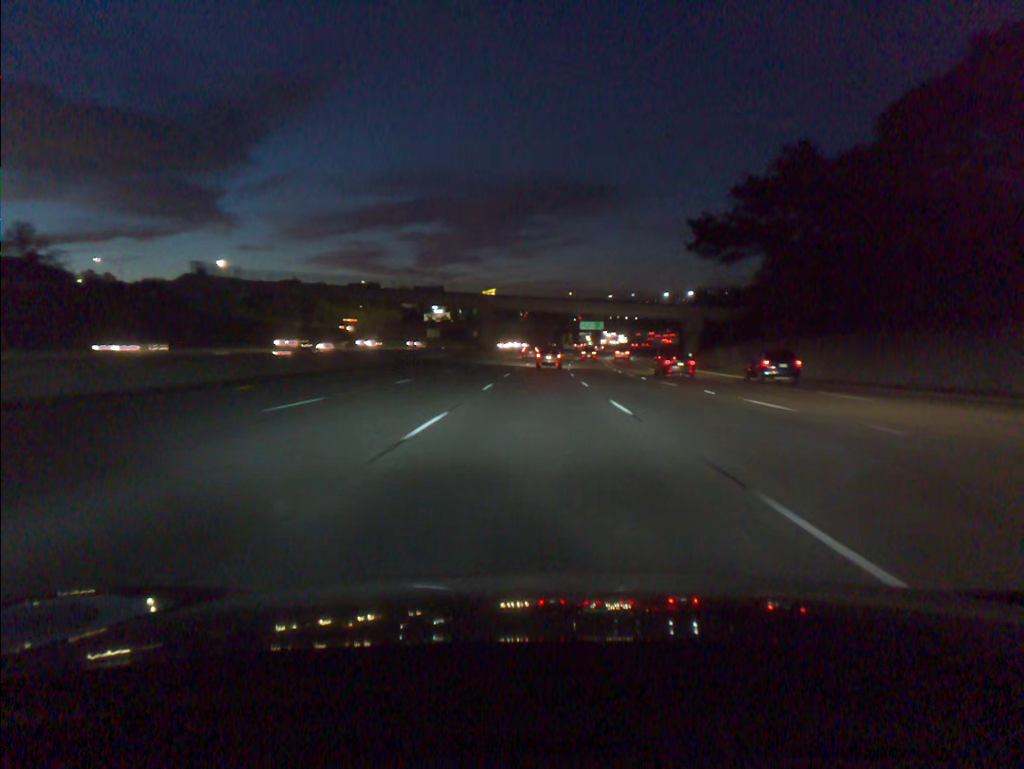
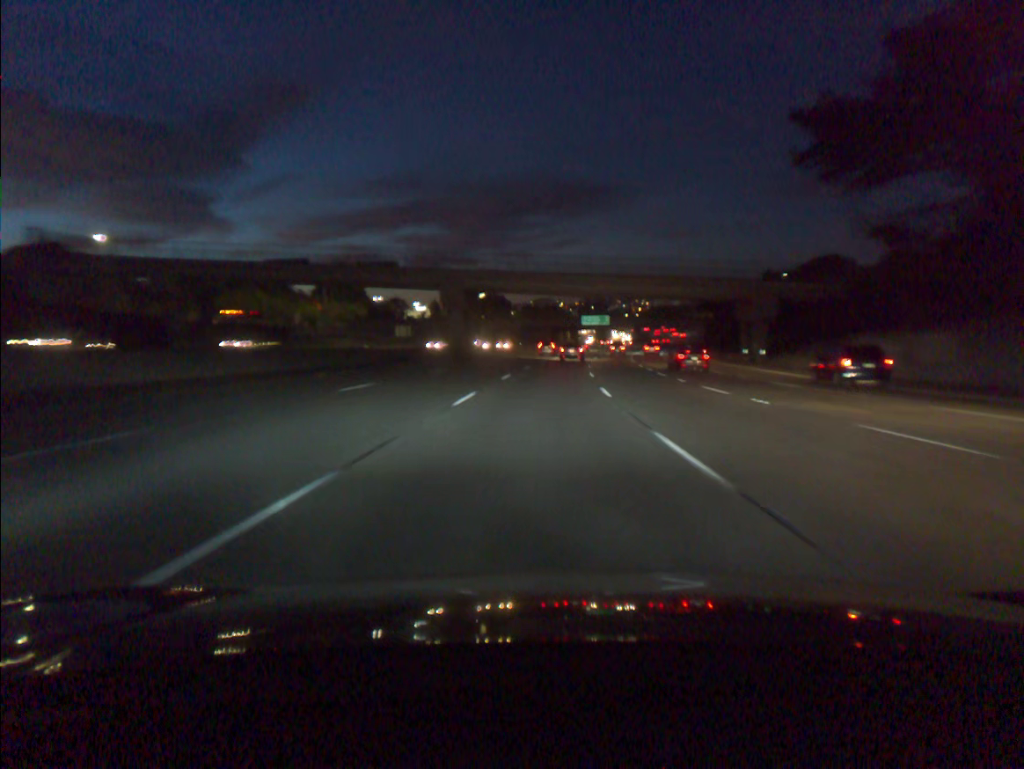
(+0.1, +37.1) m; 0°
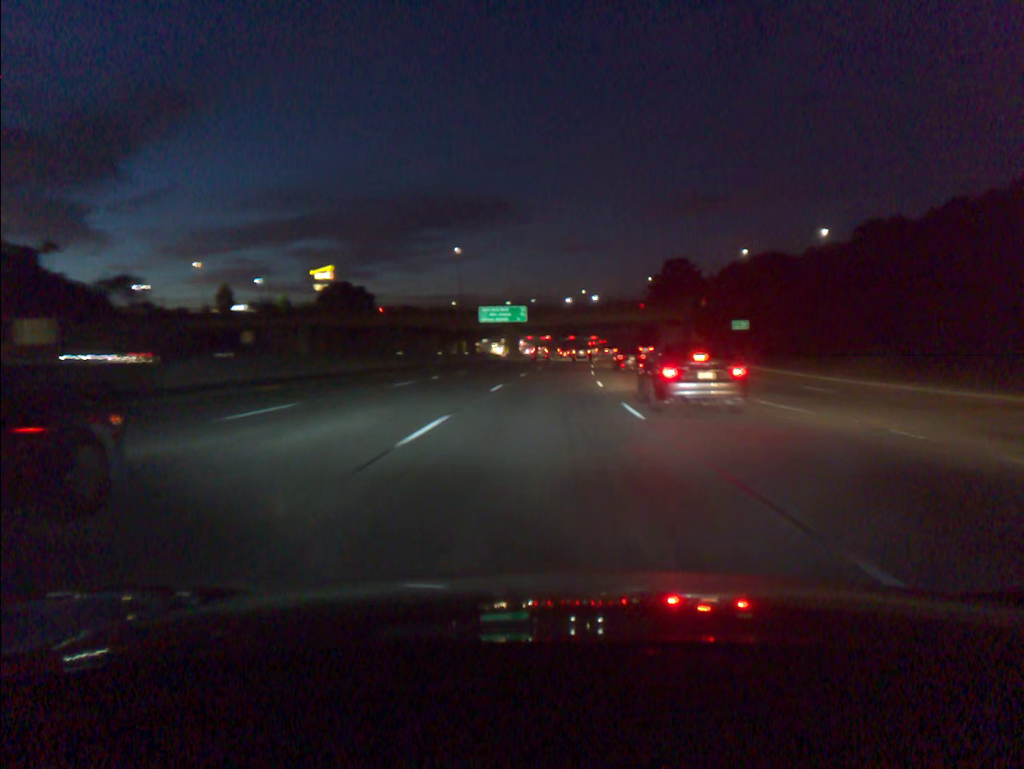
(+4.9, +92.2) m; +7°
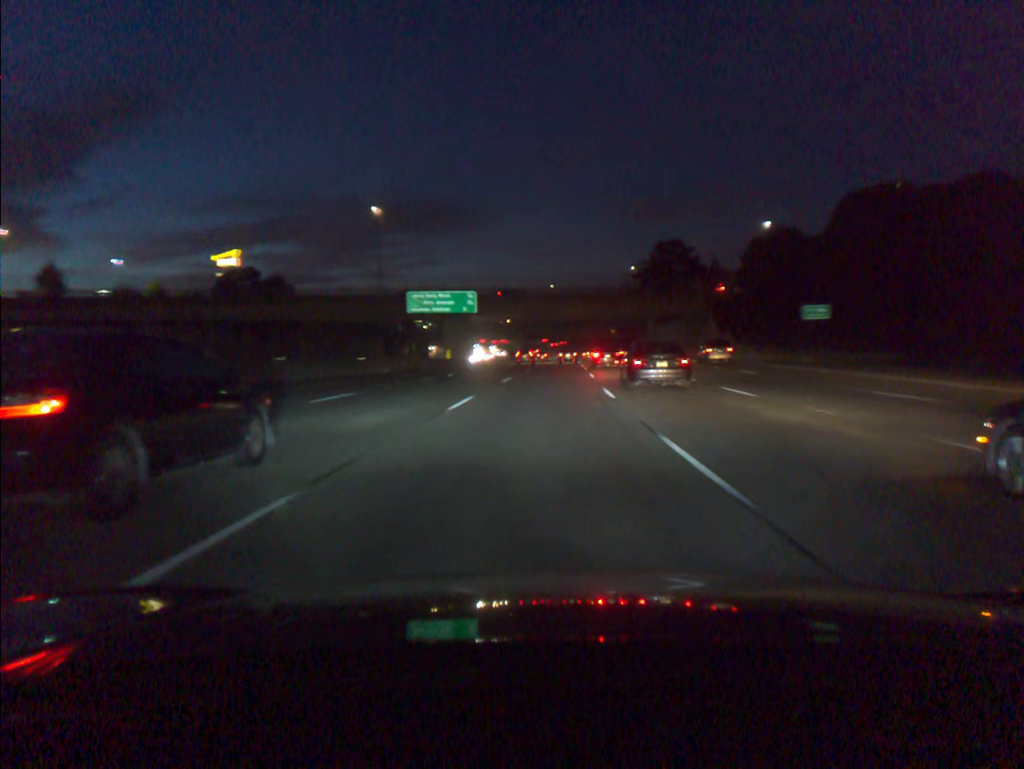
(+0.9, +36.9) m; +3°
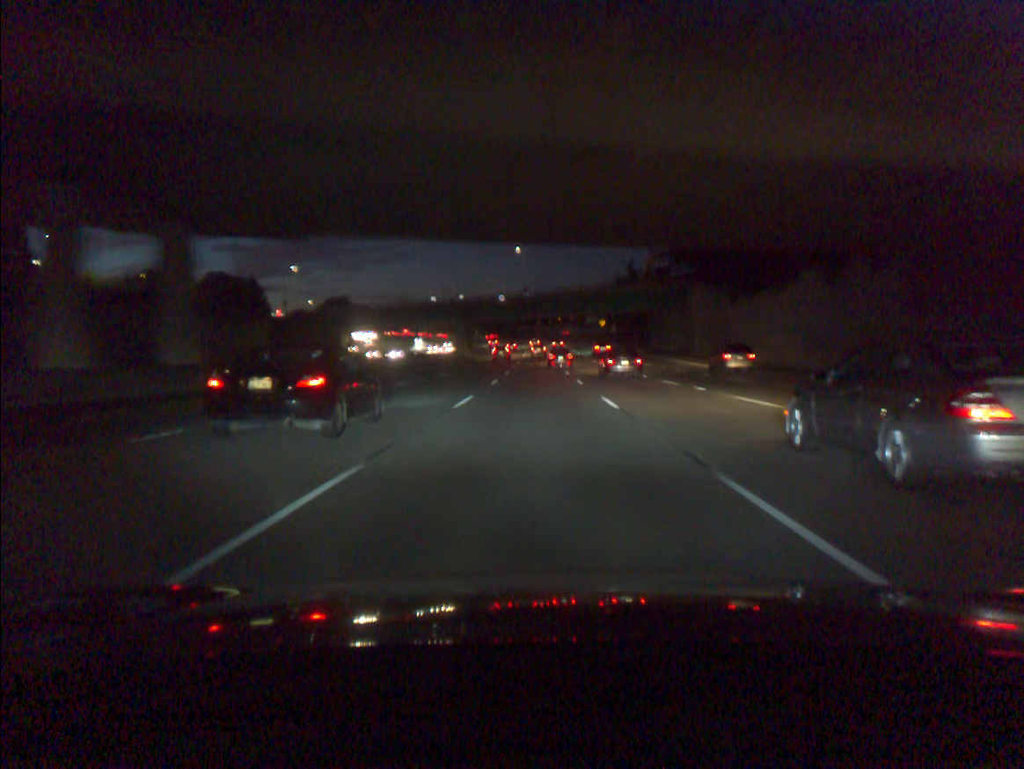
(+1.9, +73.5) m; +2°
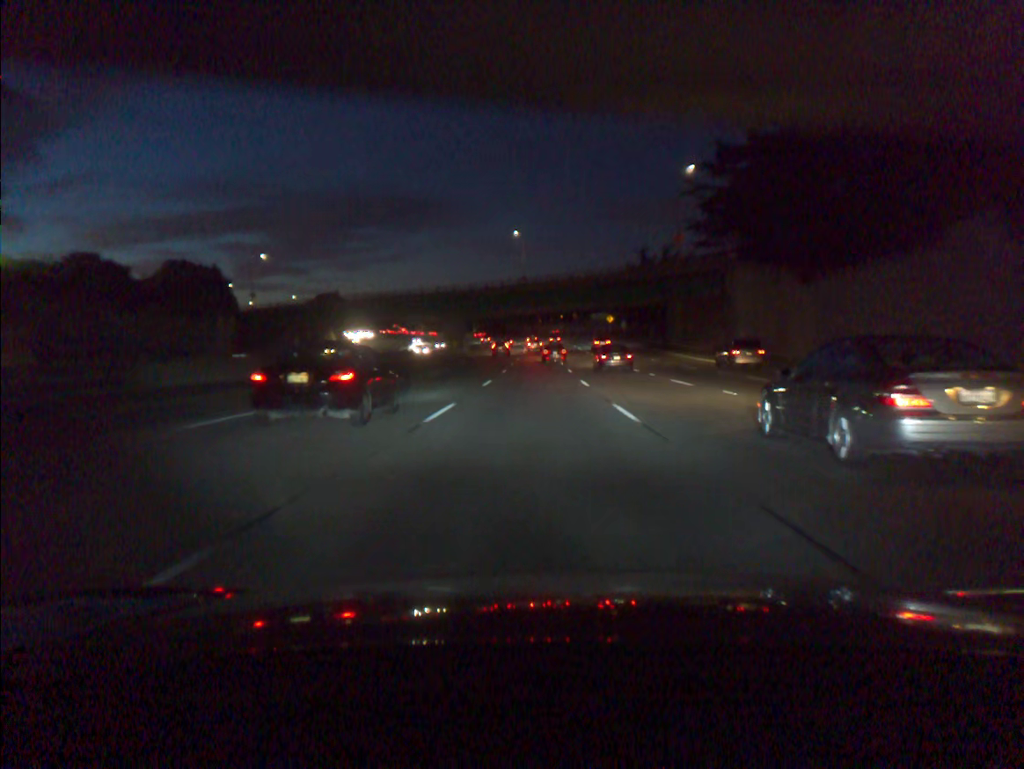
(0.0, +18.3) m; 0°
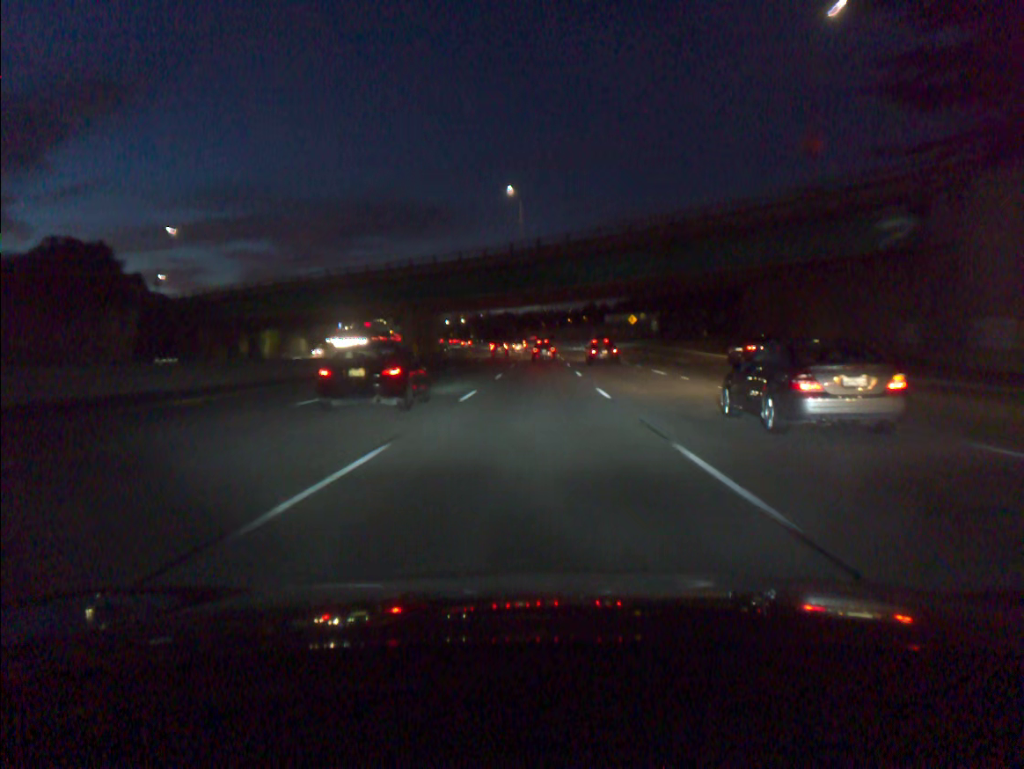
(-0.1, +36.6) m; 0°
